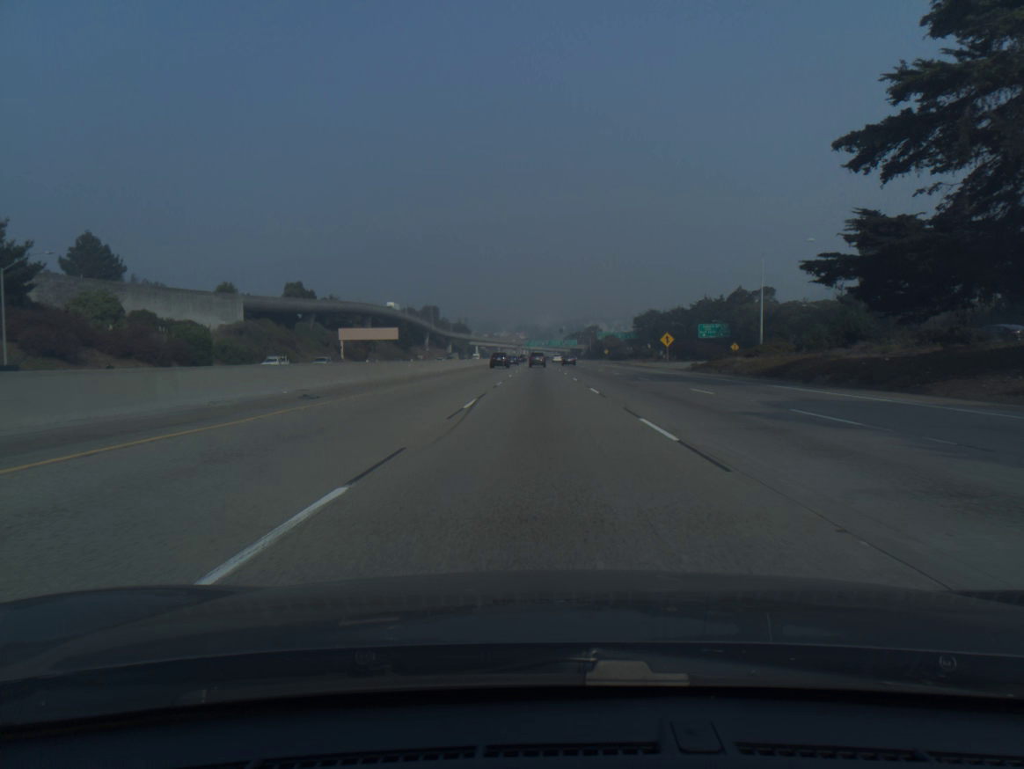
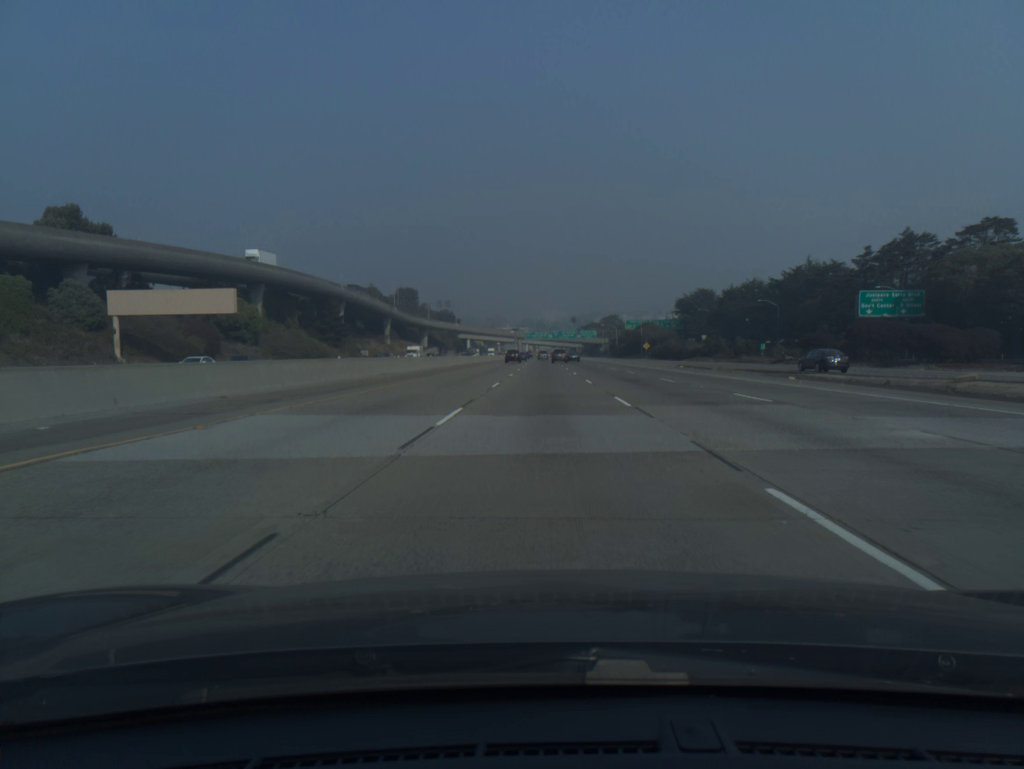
(-0.4, +93.0) m; 0°
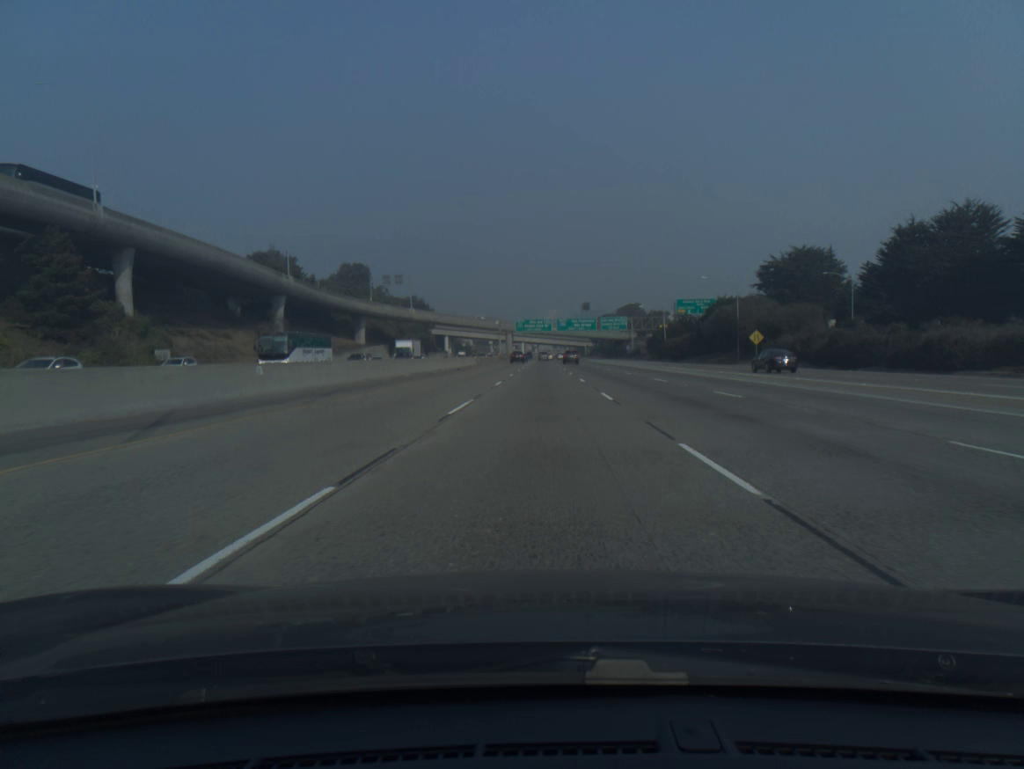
(+0.2, +96.6) m; 0°
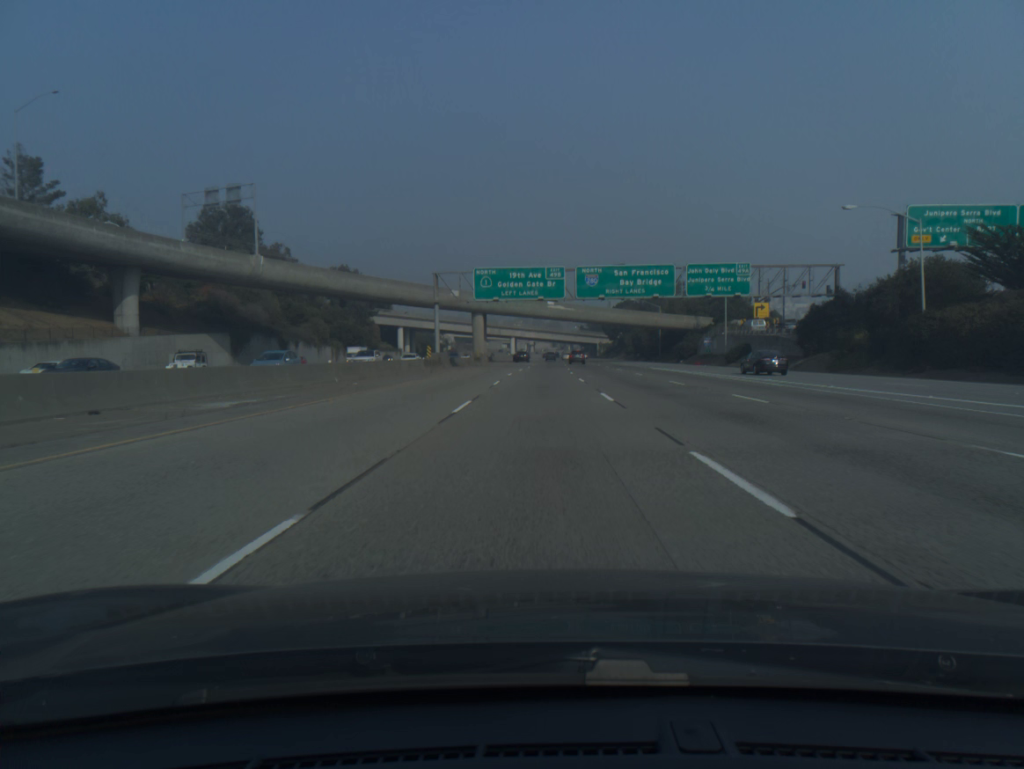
(0.0, +100.1) m; 0°
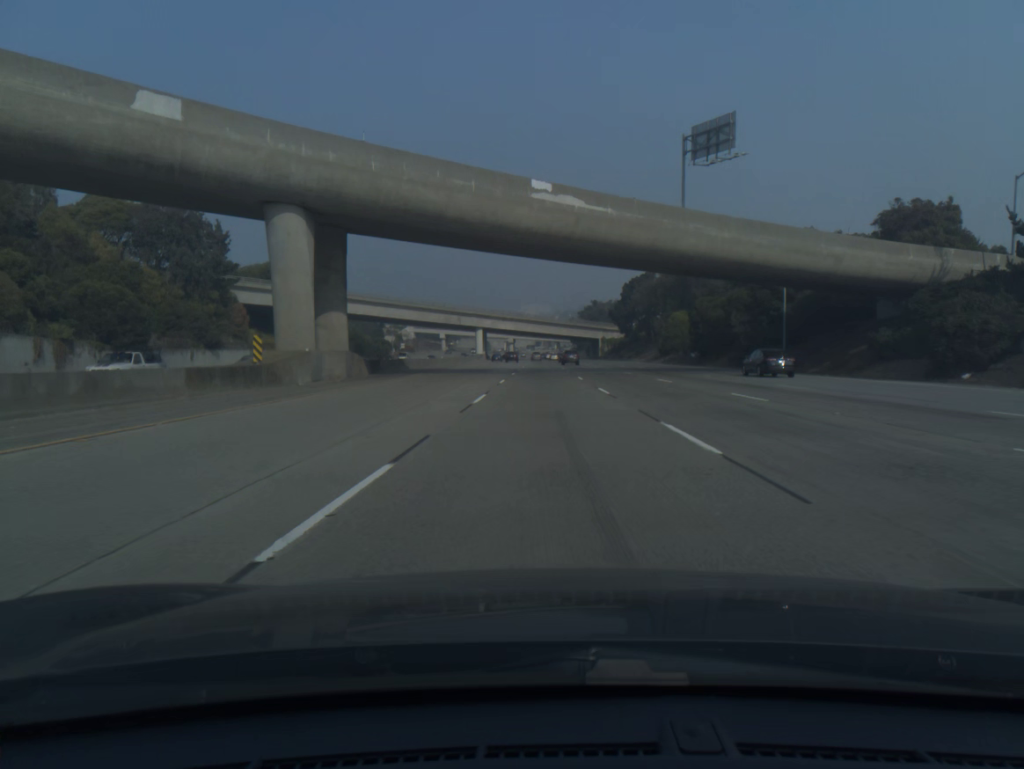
(+0.5, +82.2) m; +1°
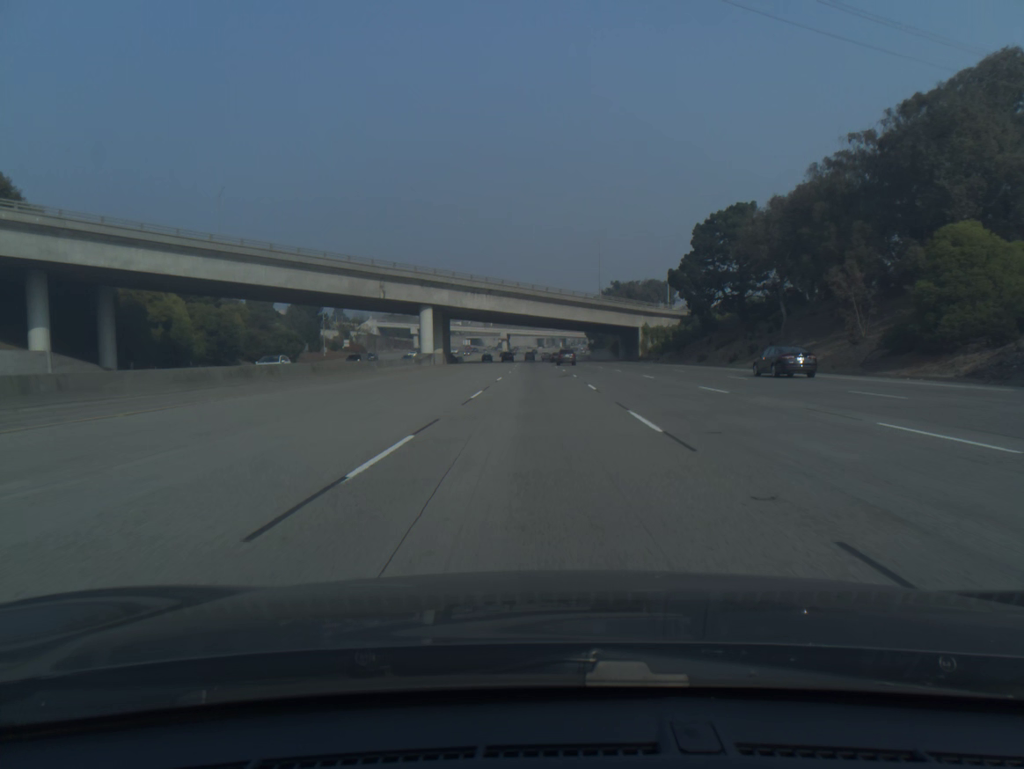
(+0.1, +82.6) m; 0°
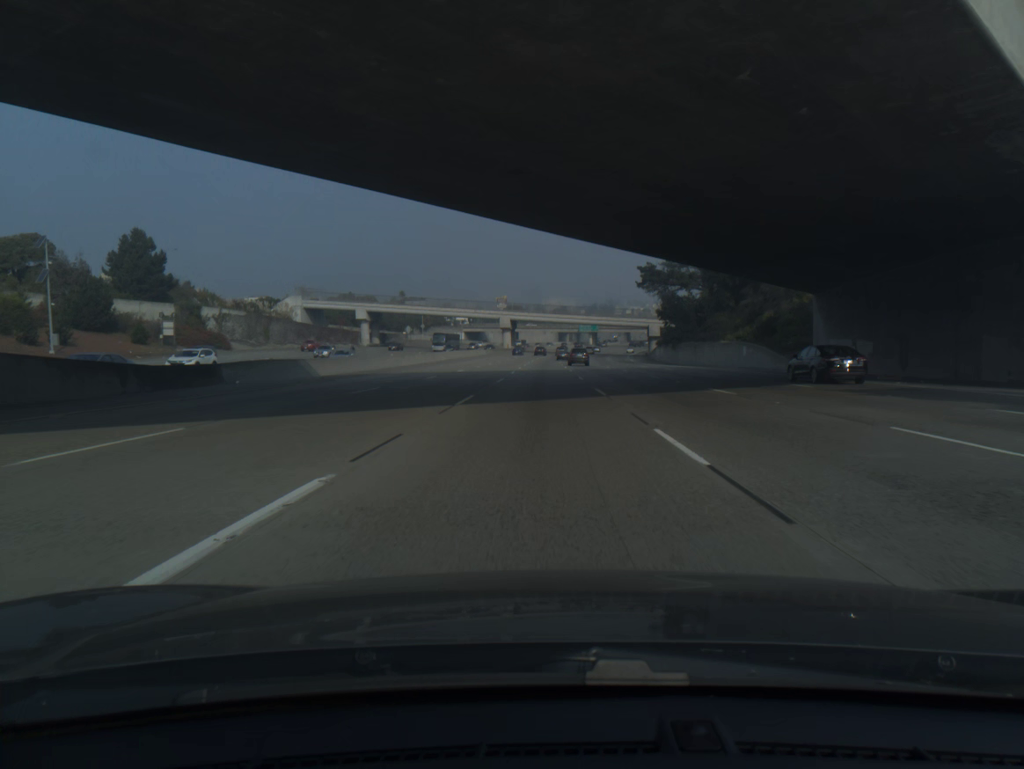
(-1.2, +103.3) m; -2°
